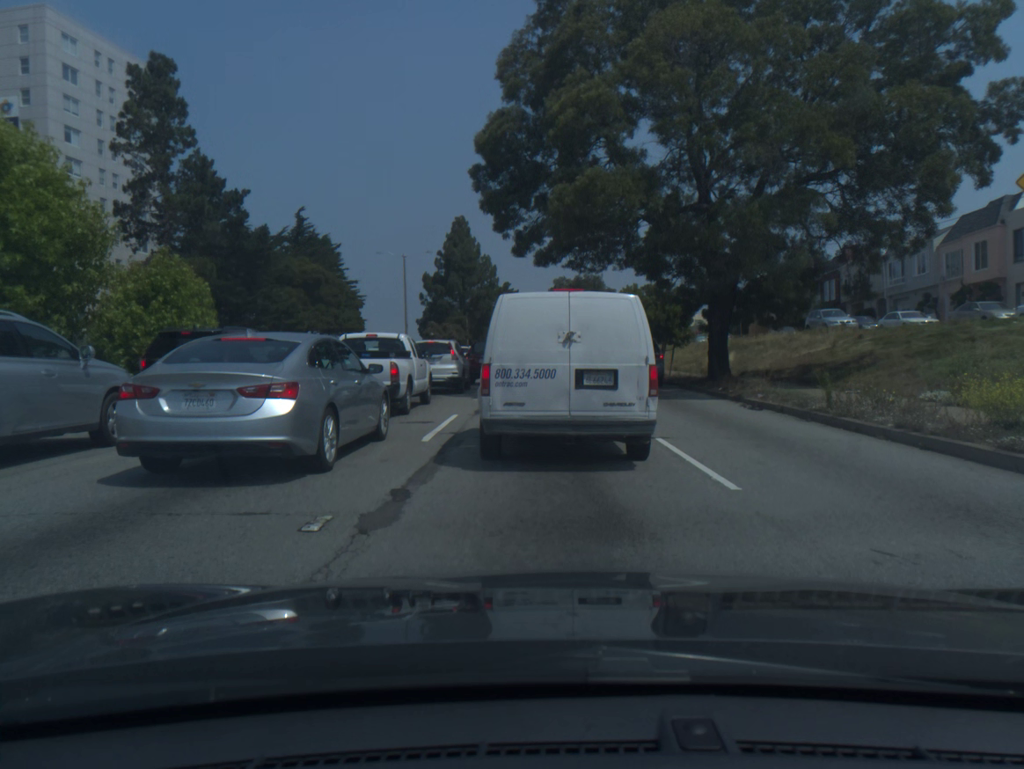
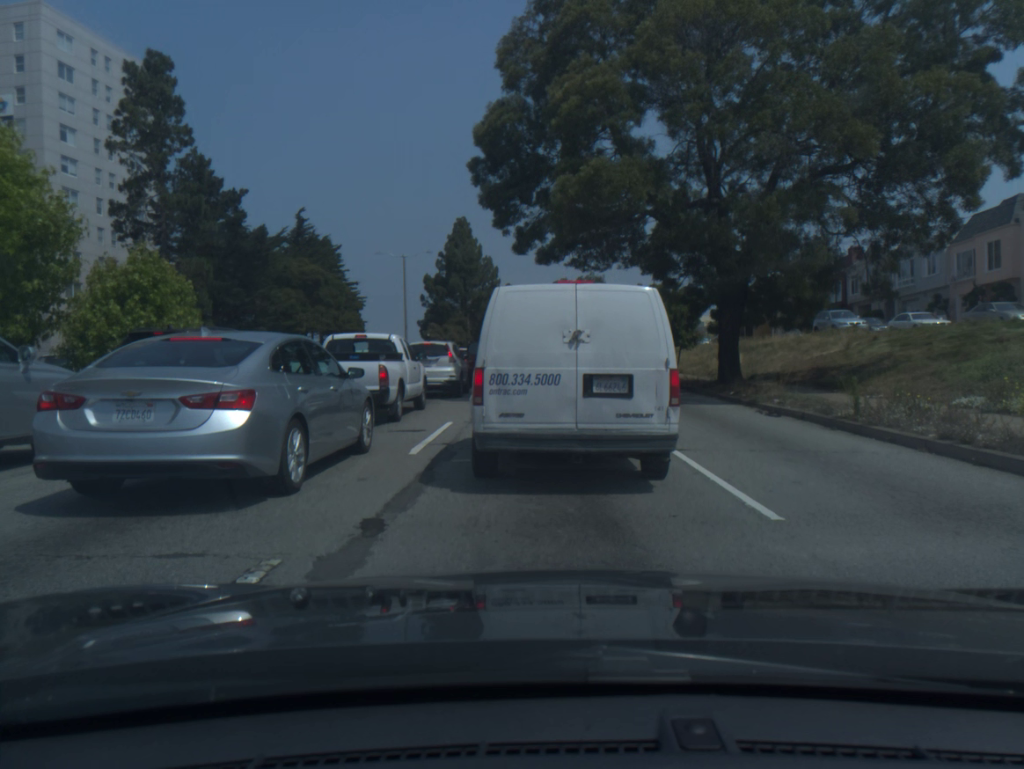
(0.0, +1.2) m; 0°
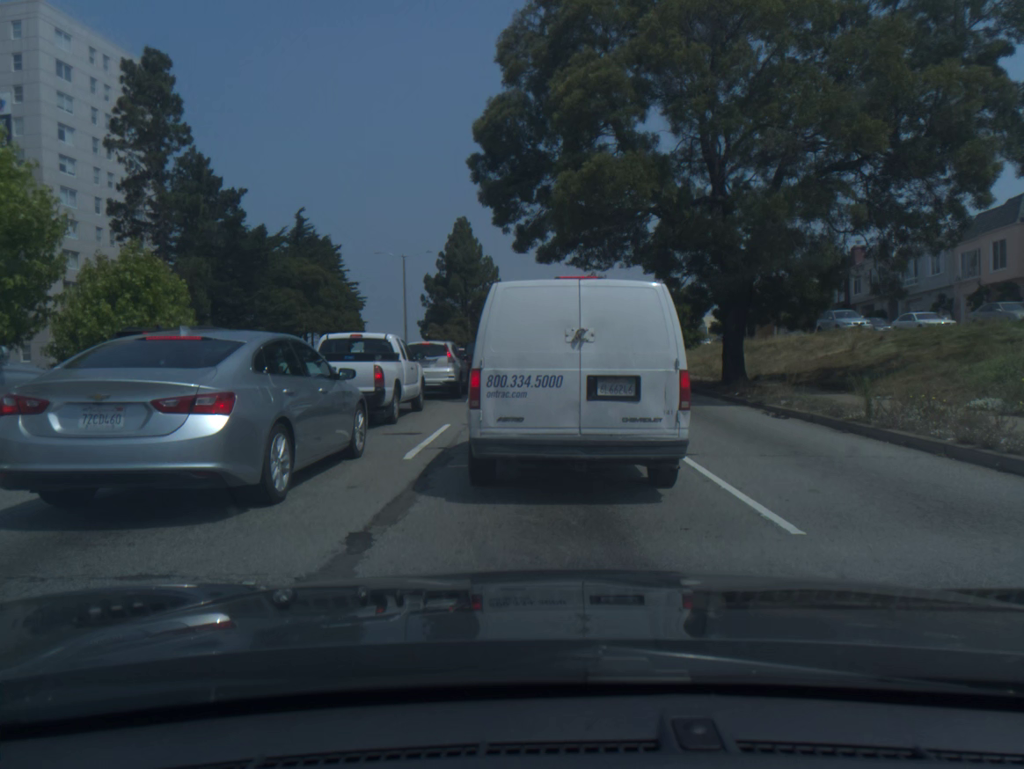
(0.0, +0.4) m; 0°
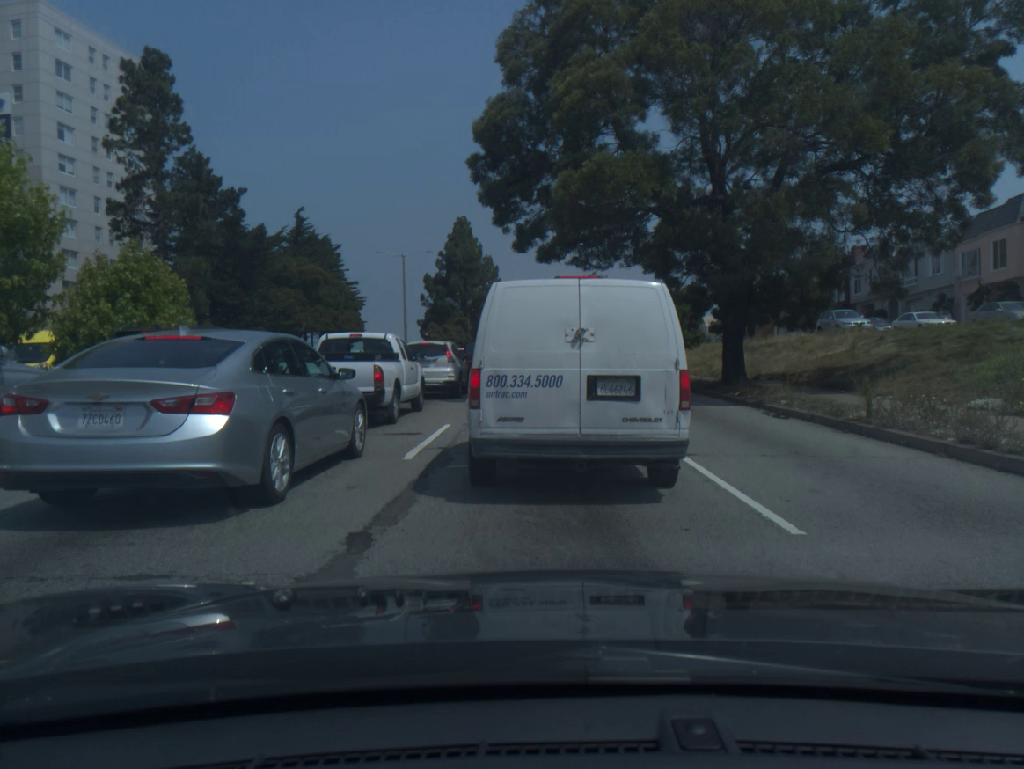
(0.0, 0.0) m; 0°
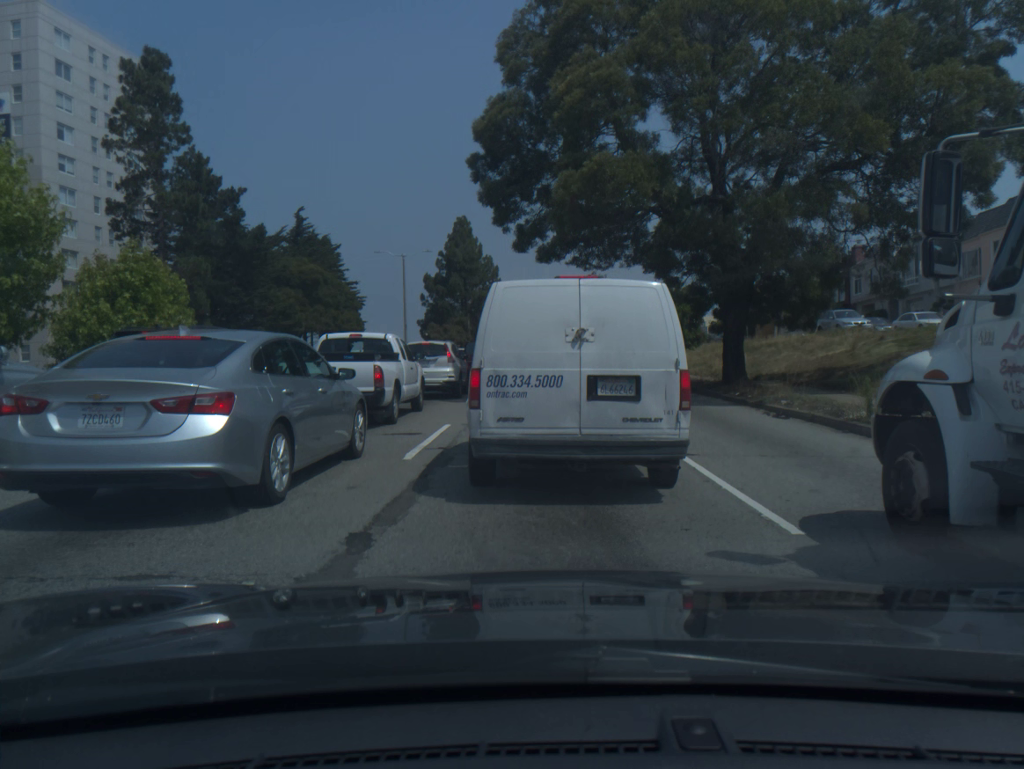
(0.0, 0.0) m; 0°
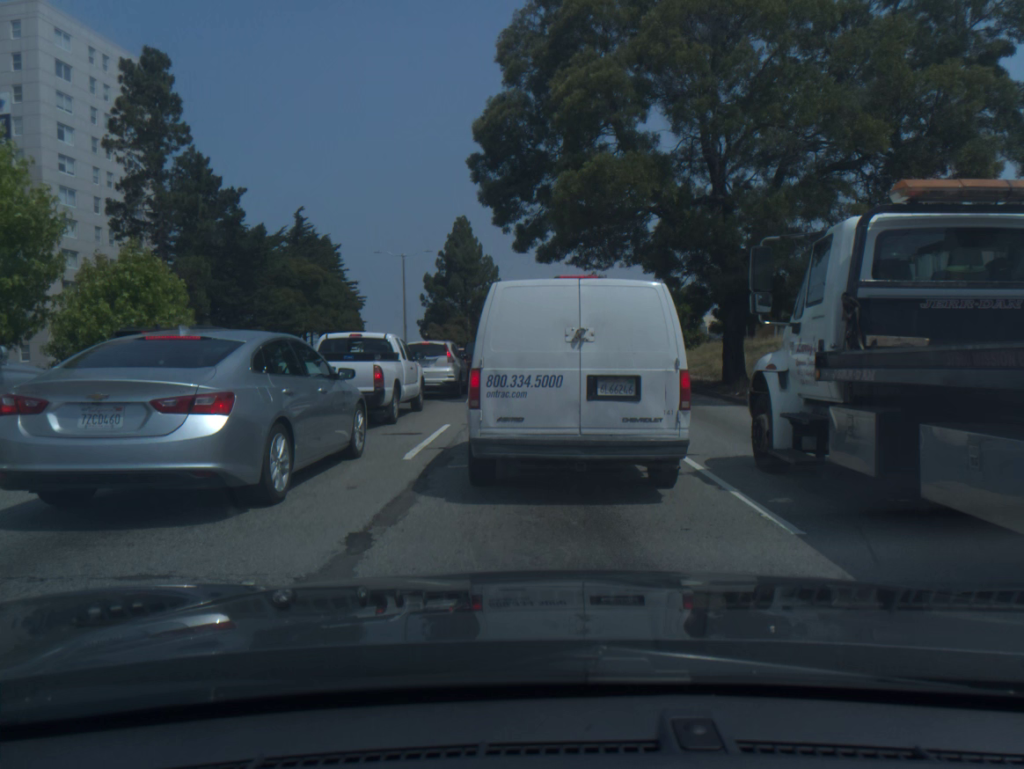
(0.0, 0.0) m; 0°
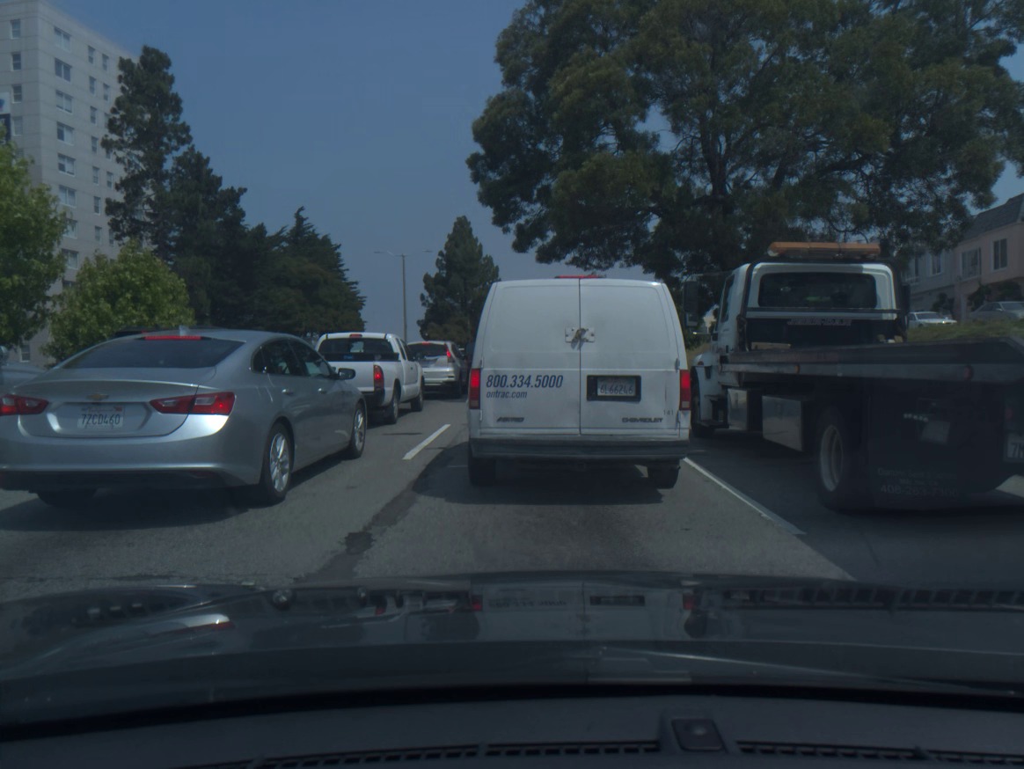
(0.0, 0.0) m; 0°
